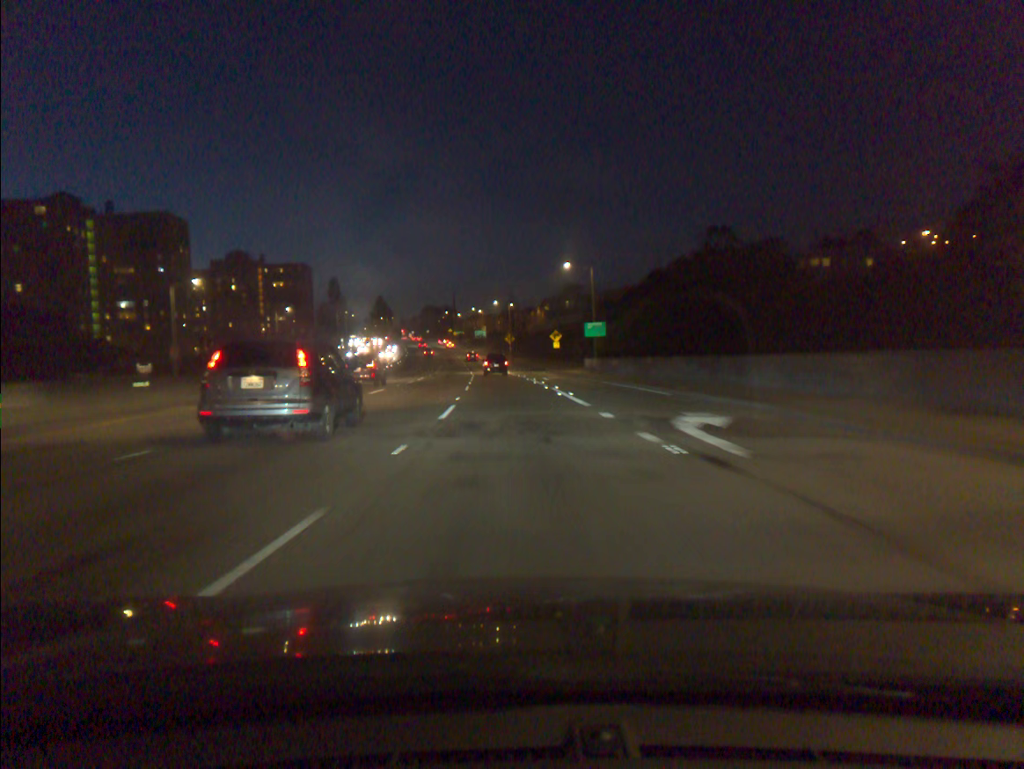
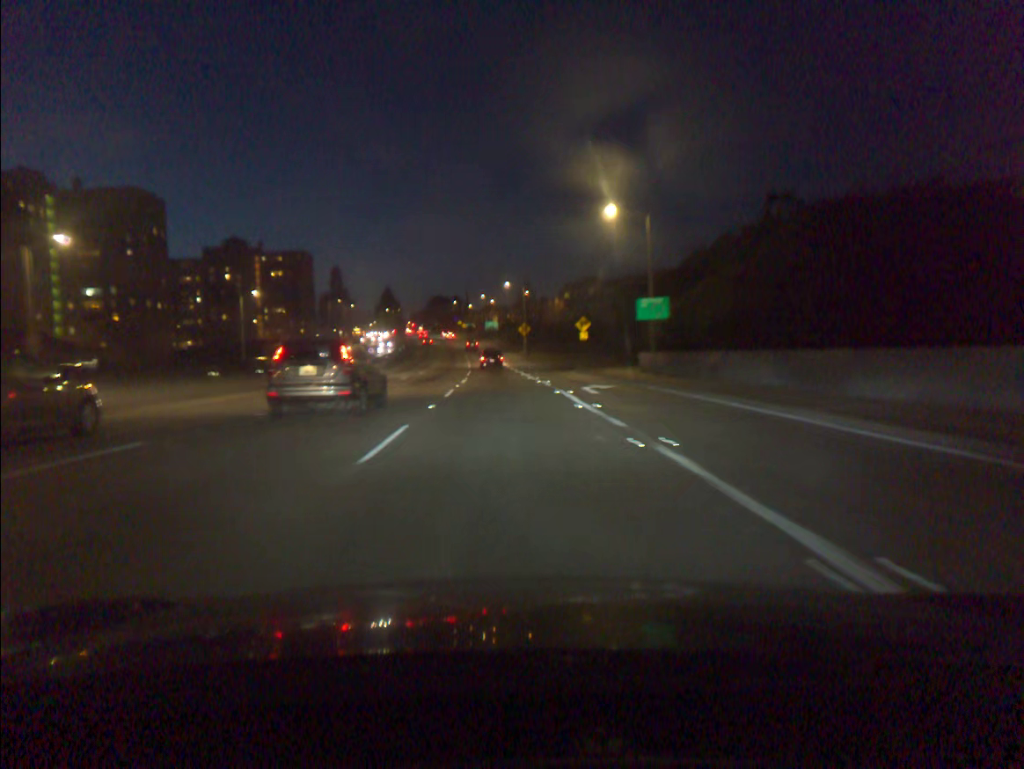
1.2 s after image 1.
(-0.2, +23.5) m; -1°
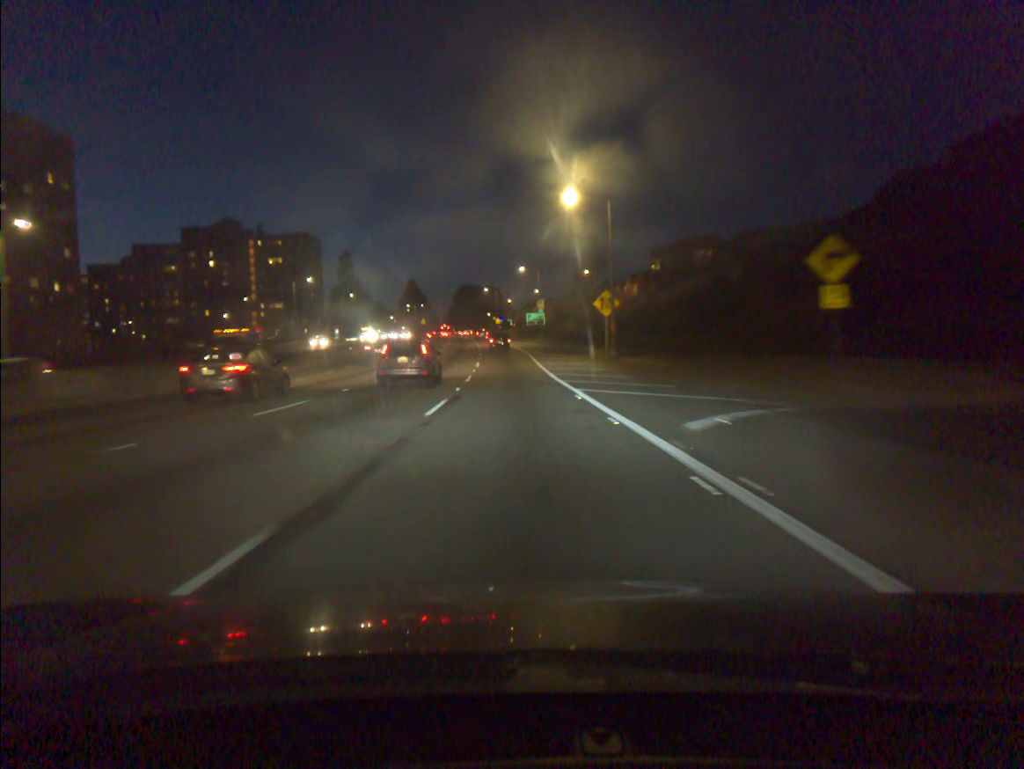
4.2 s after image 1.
(-1.9, +58.2) m; -3°
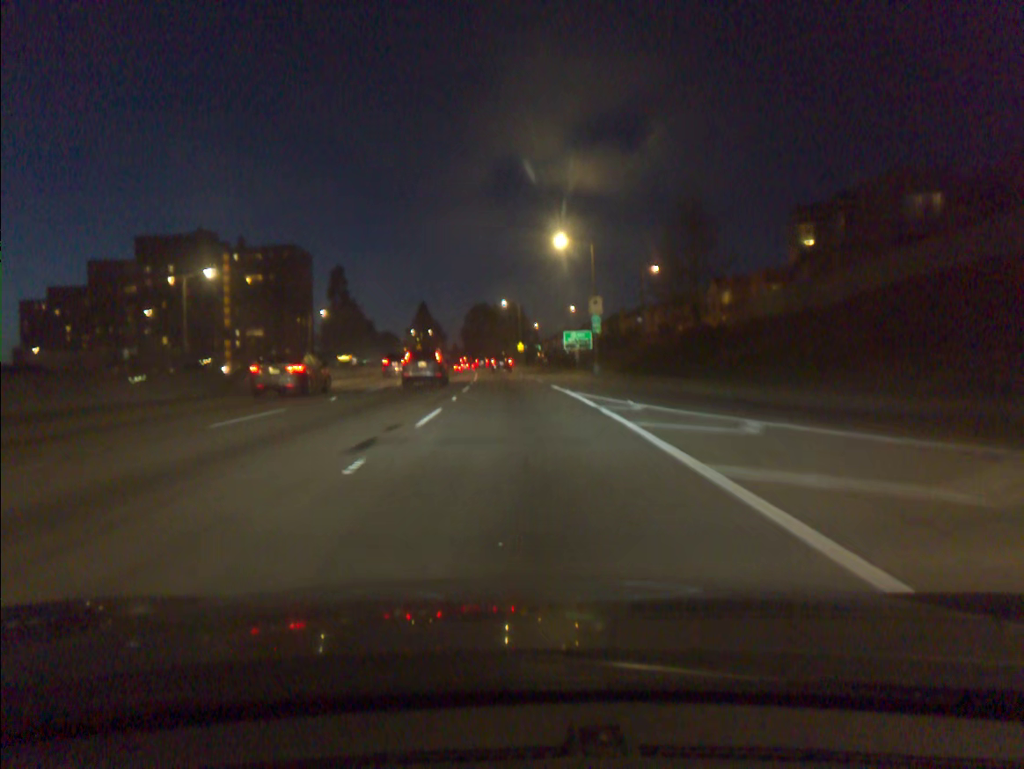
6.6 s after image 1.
(-0.6, +46.2) m; -2°
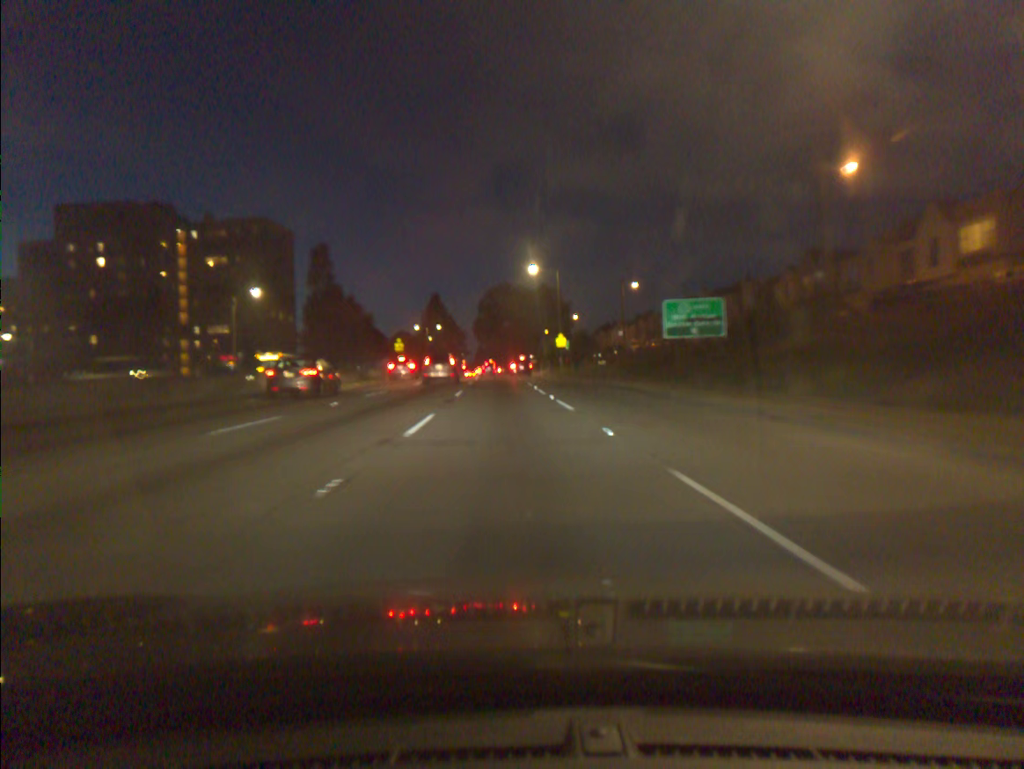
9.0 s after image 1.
(-0.8, +45.3) m; -2°
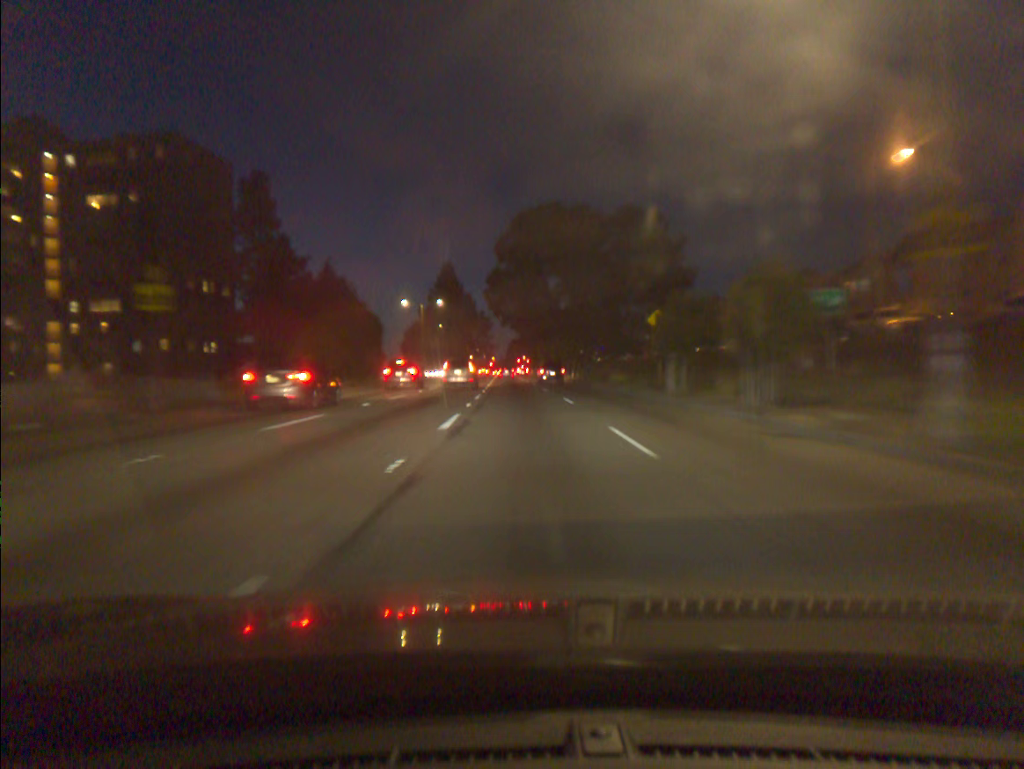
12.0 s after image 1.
(-1.6, +57.6) m; -3°
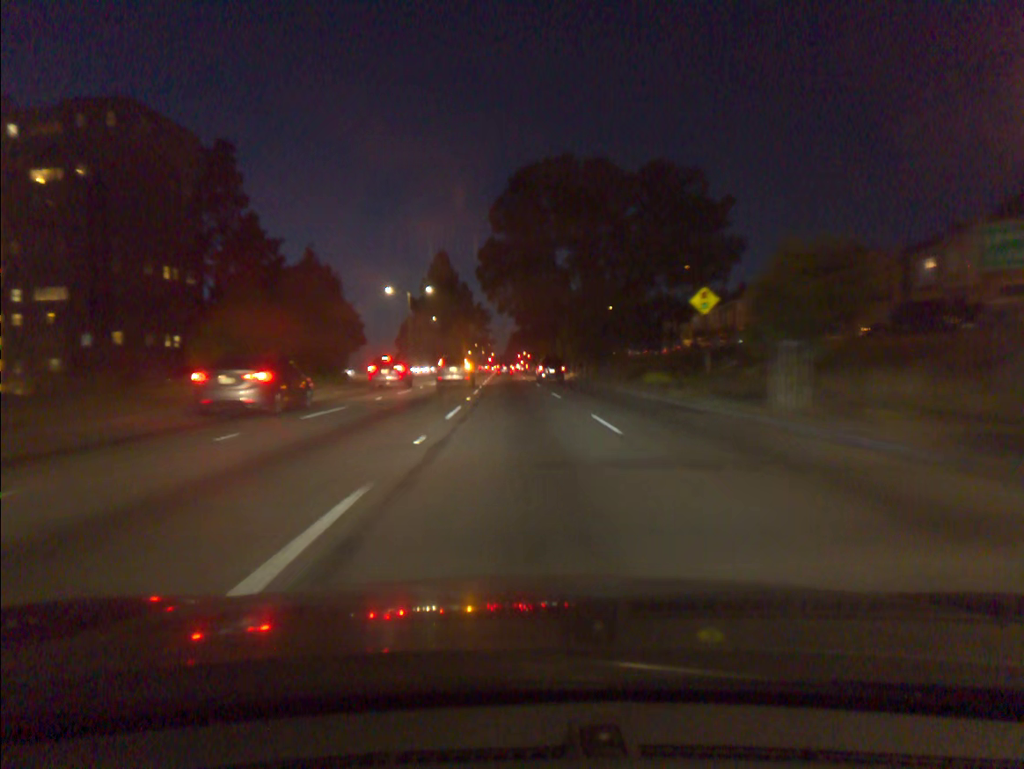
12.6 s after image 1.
(0.0, +11.7) m; 0°
